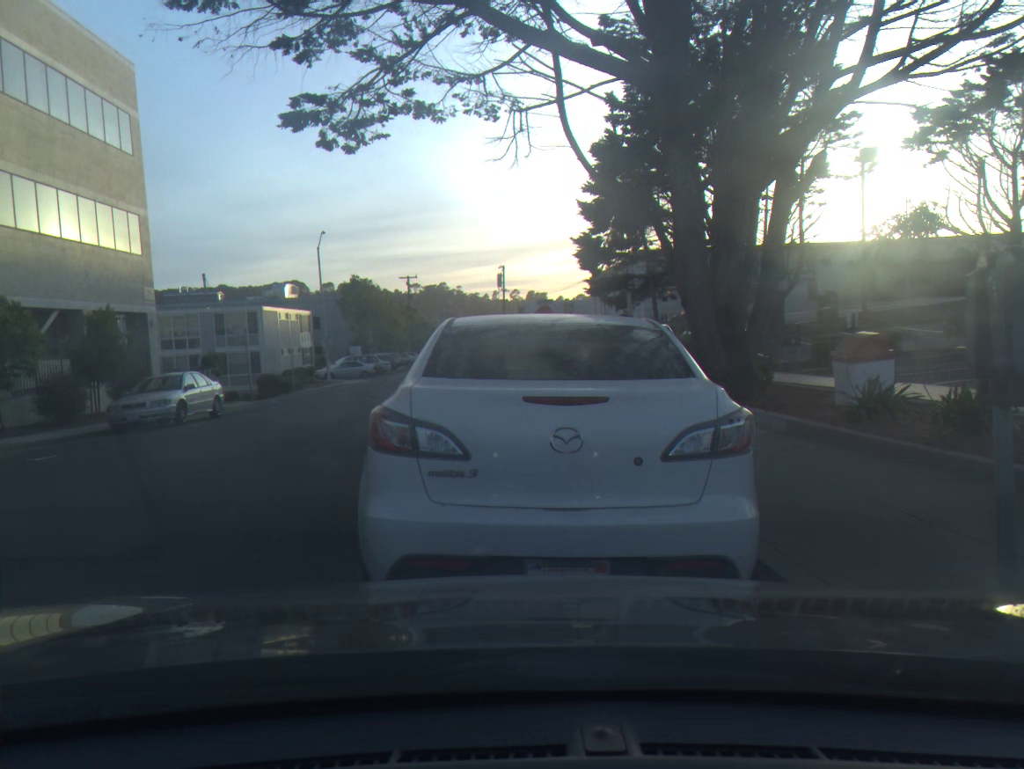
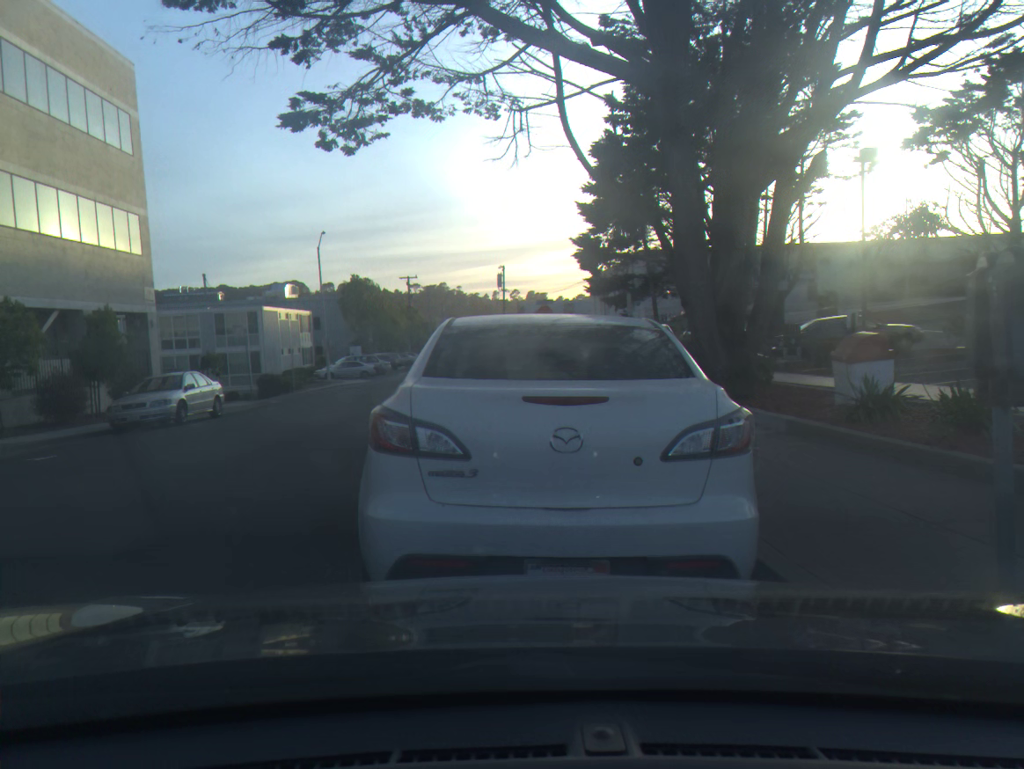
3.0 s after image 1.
(0.0, 0.0) m; 0°
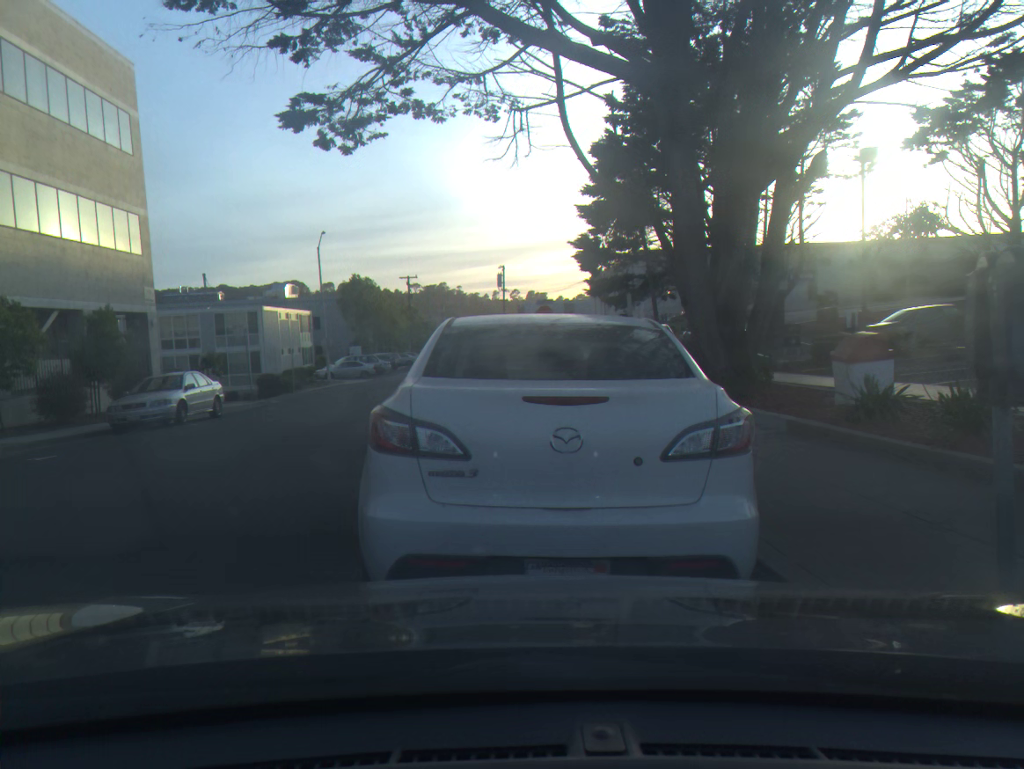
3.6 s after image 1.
(0.0, 0.0) m; 0°
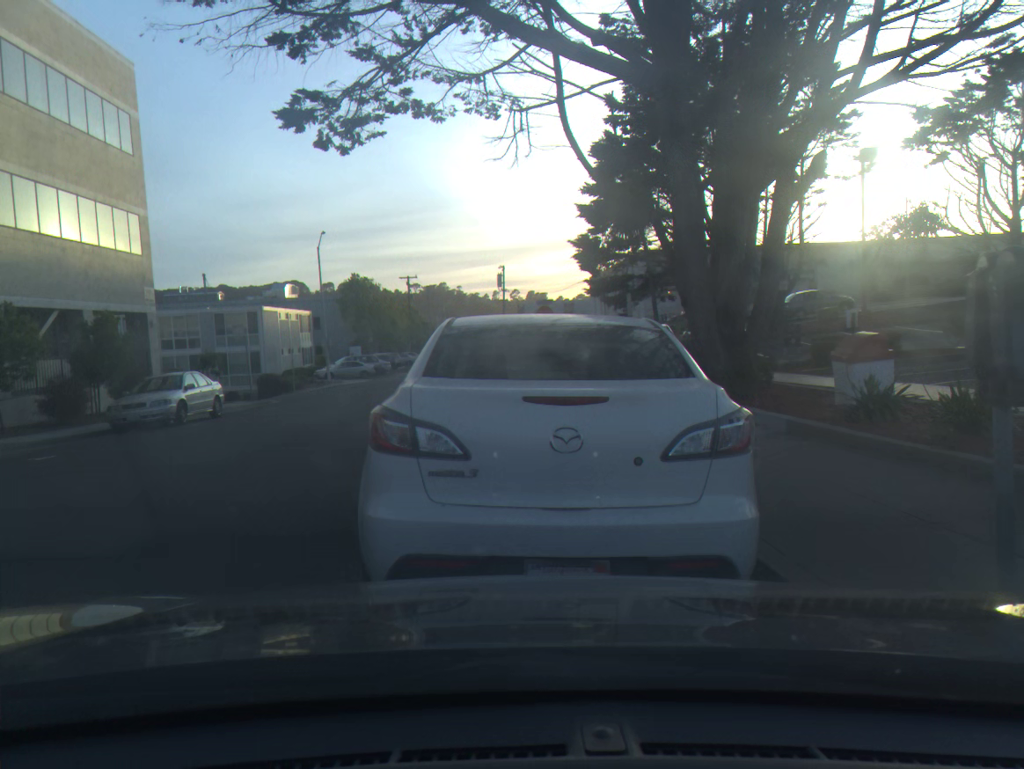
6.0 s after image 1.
(0.0, 0.0) m; 0°
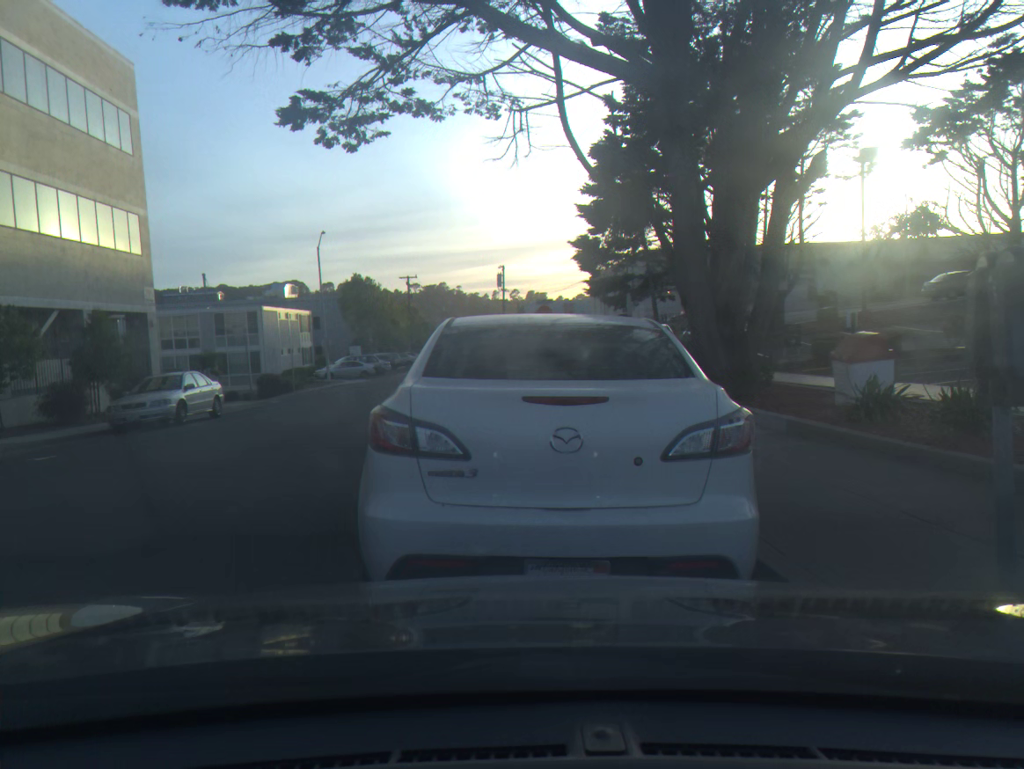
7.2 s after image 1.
(0.0, 0.0) m; 0°
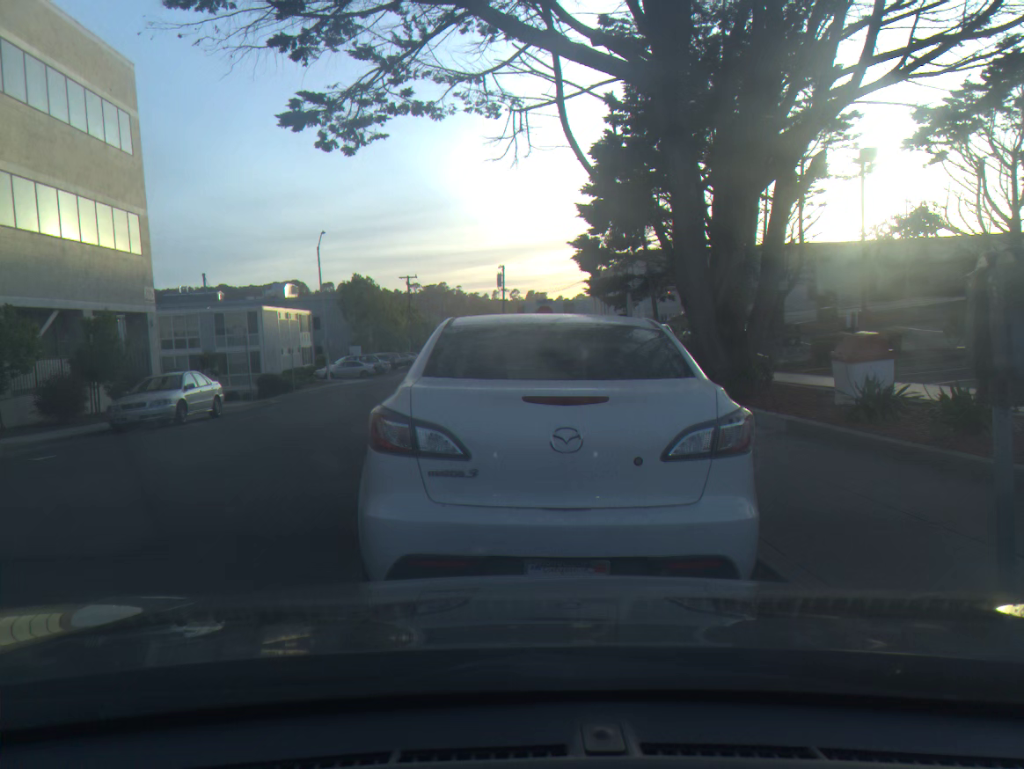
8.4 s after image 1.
(0.0, 0.0) m; 0°
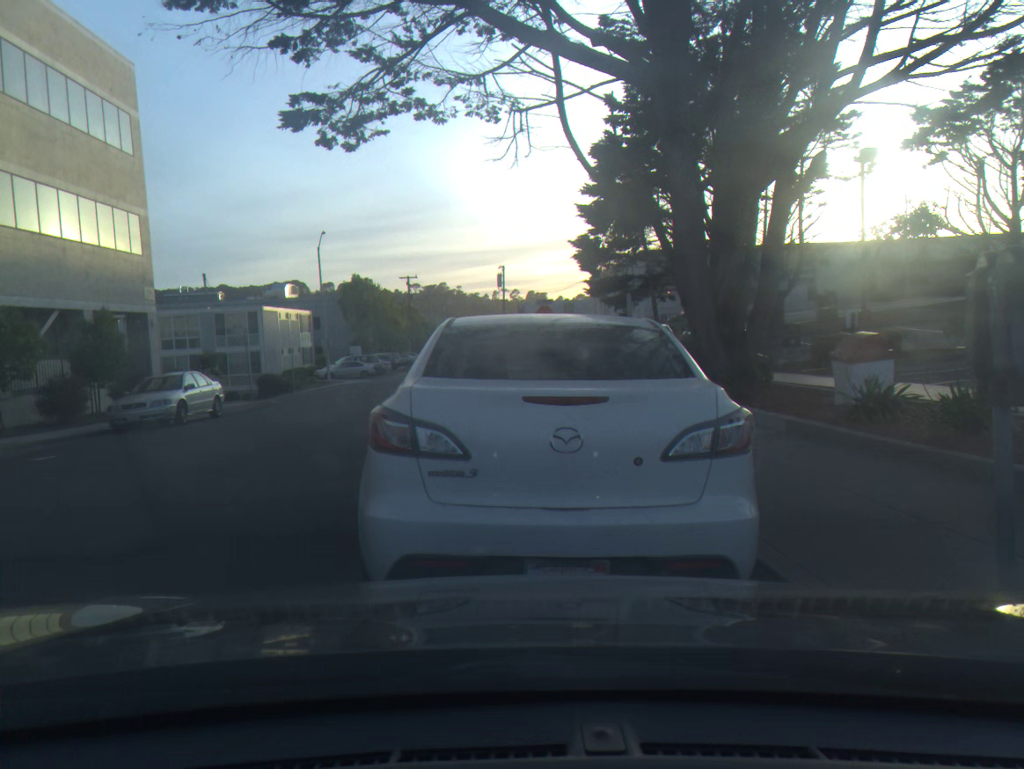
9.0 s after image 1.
(0.0, 0.0) m; 0°
